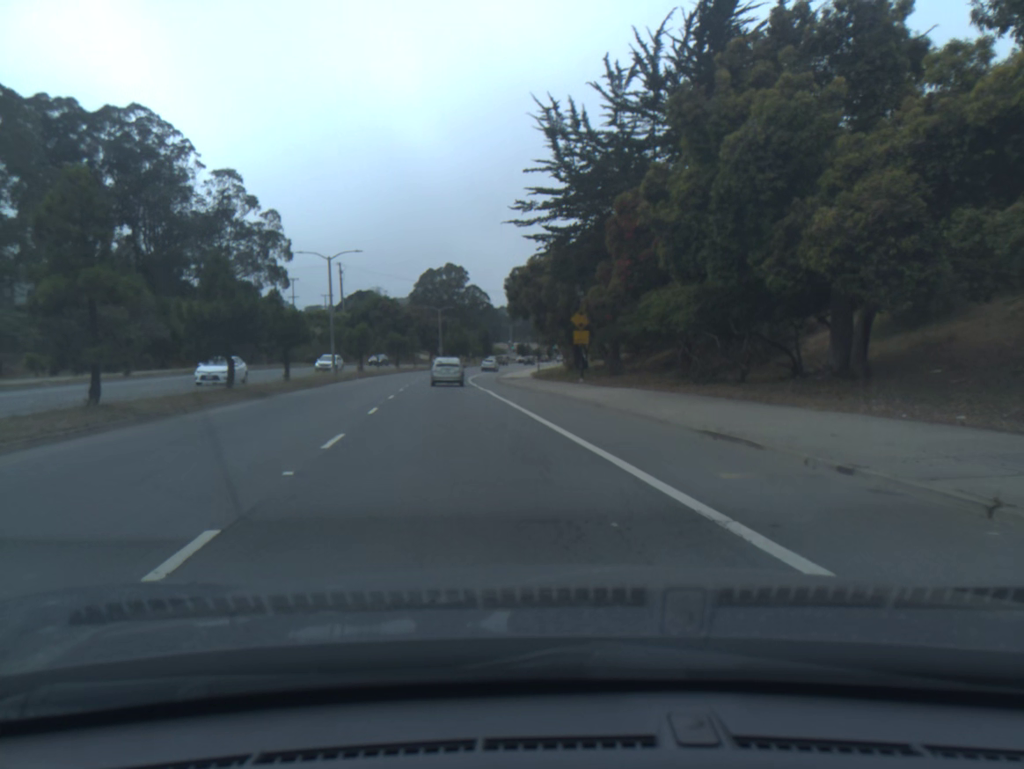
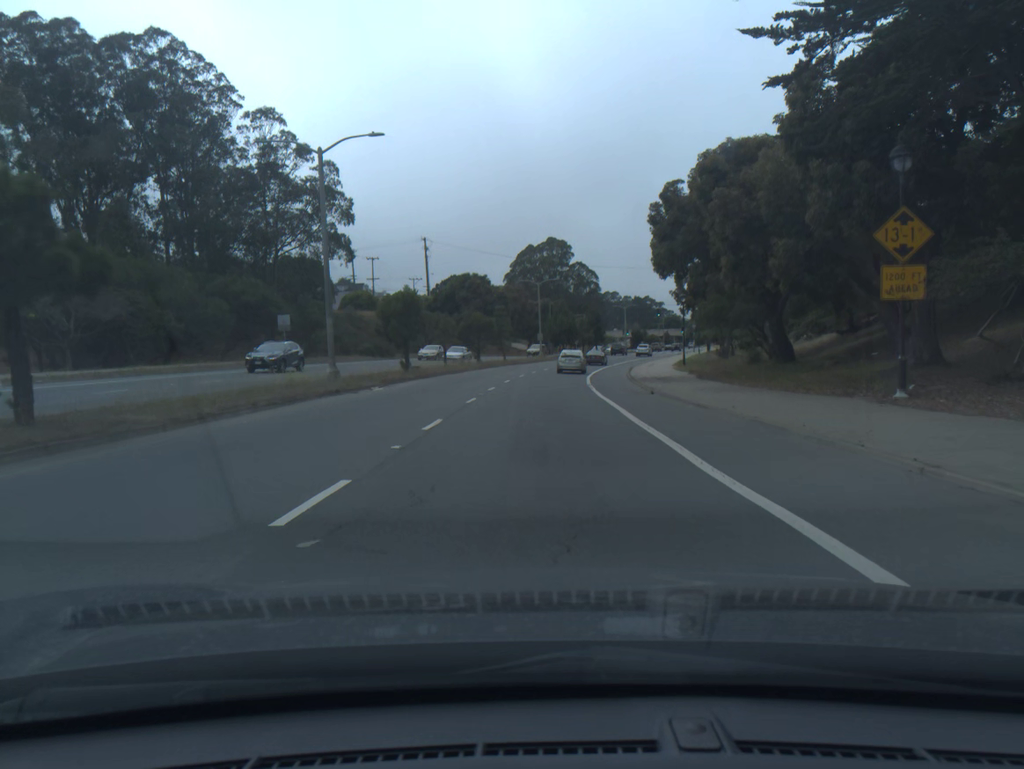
(-2.6, +27.2) m; -6°
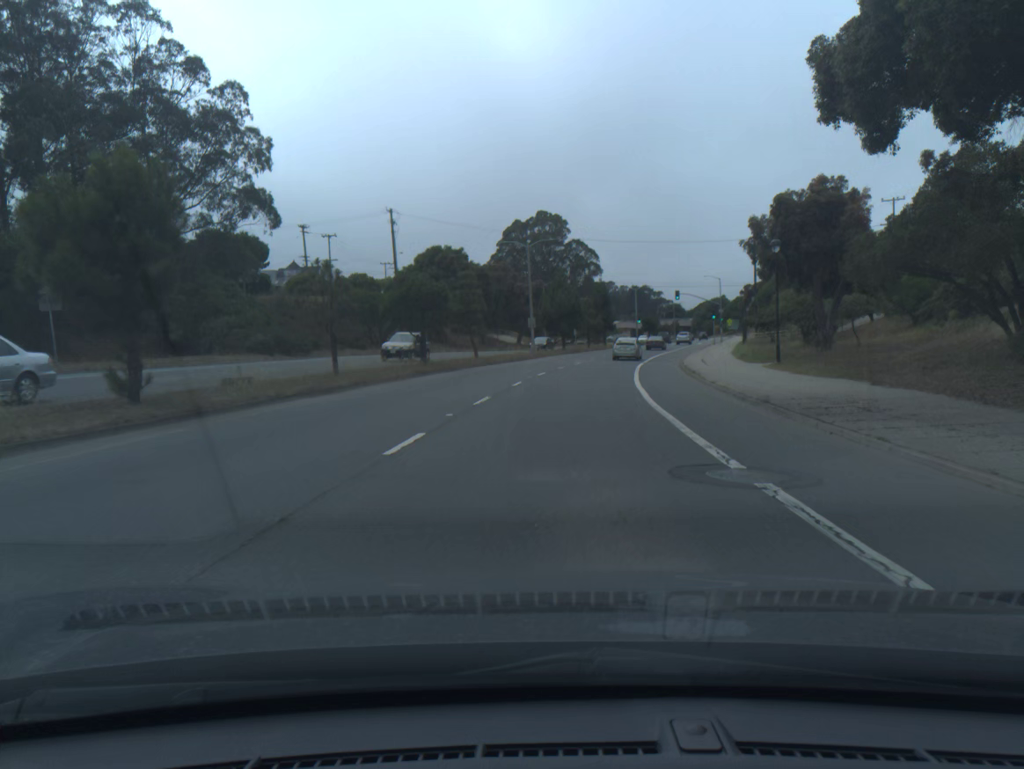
(-0.1, +25.9) m; 0°
